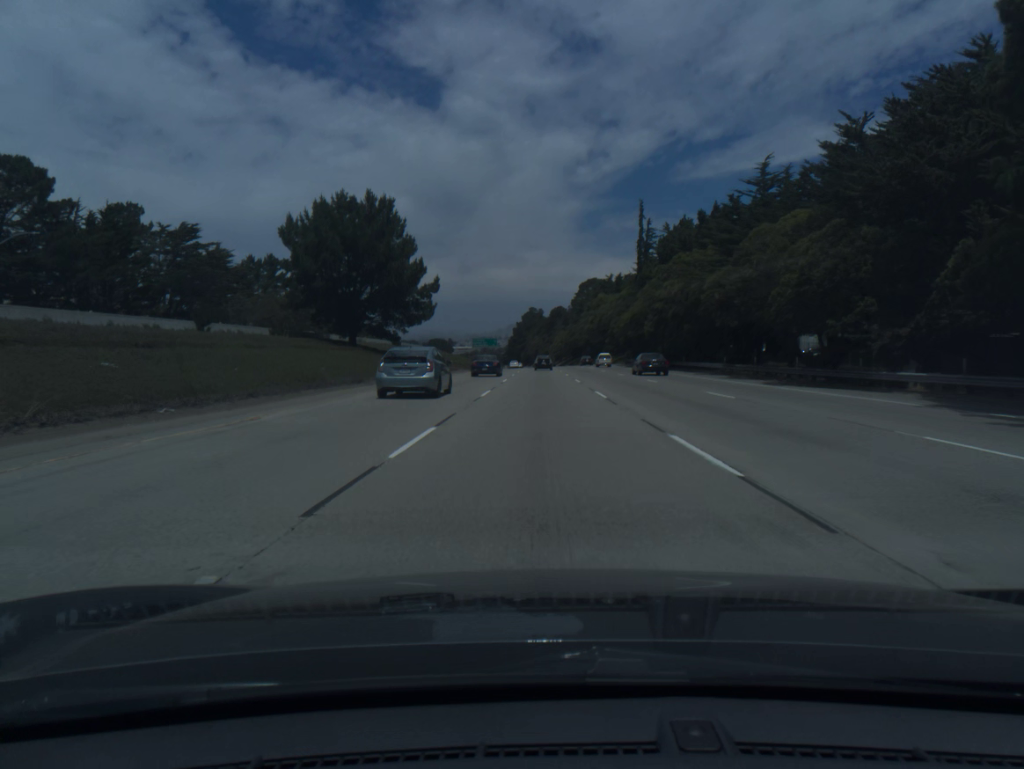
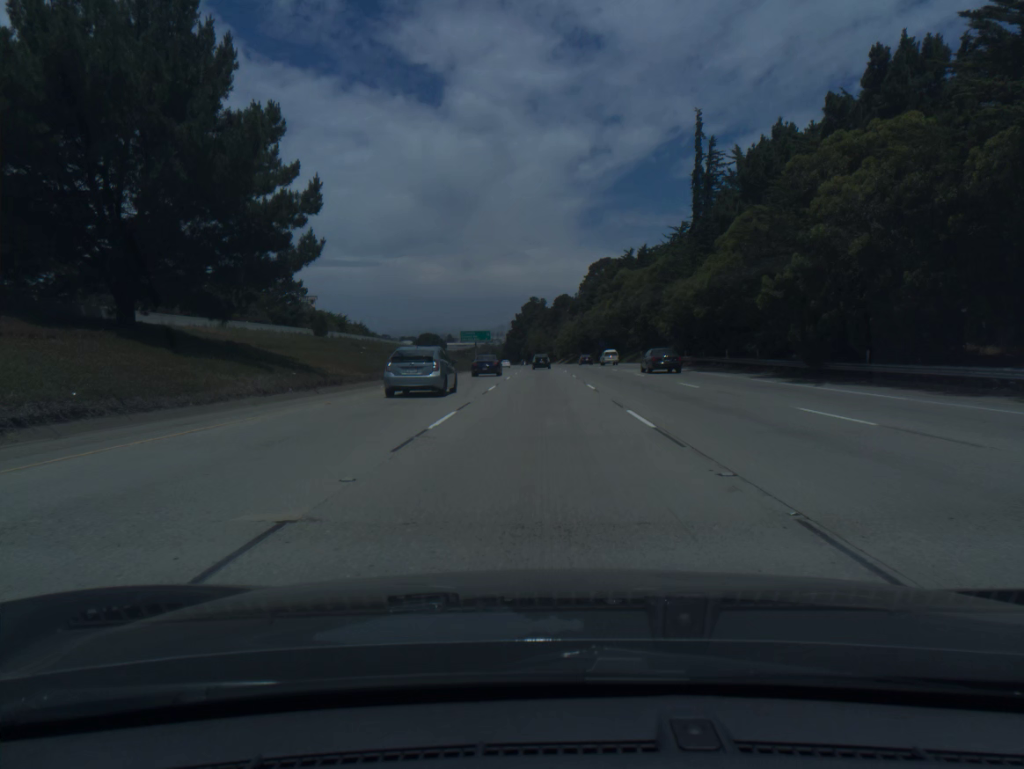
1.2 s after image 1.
(0.0, +38.7) m; 0°
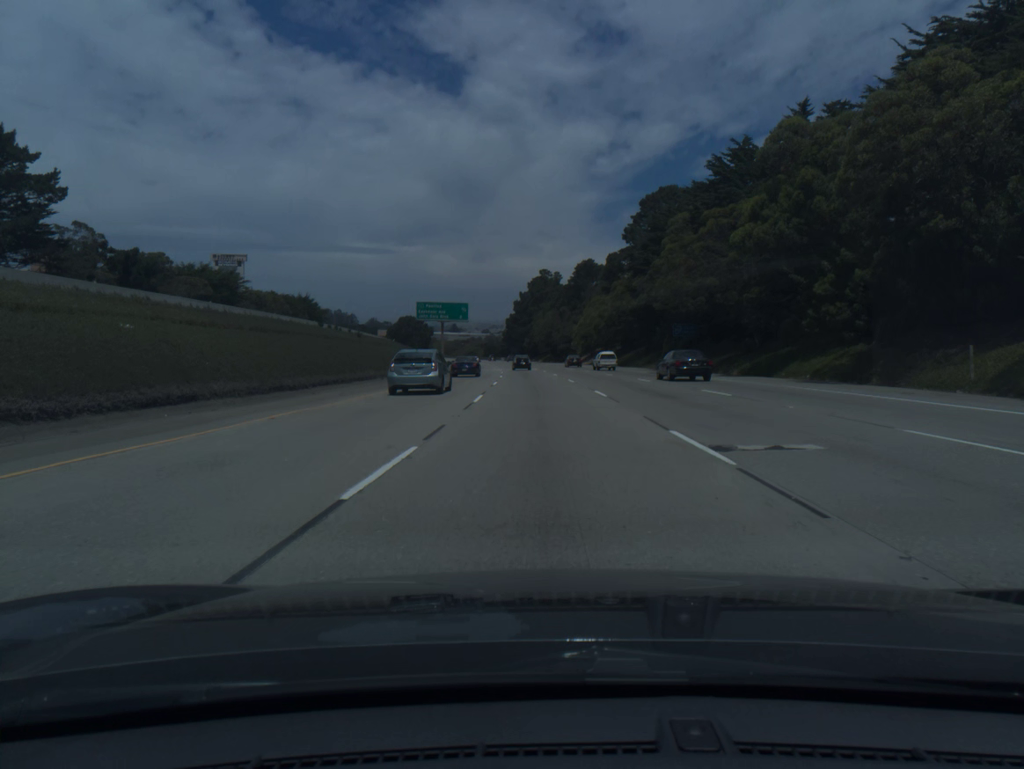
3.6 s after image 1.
(-0.4, +77.4) m; -1°
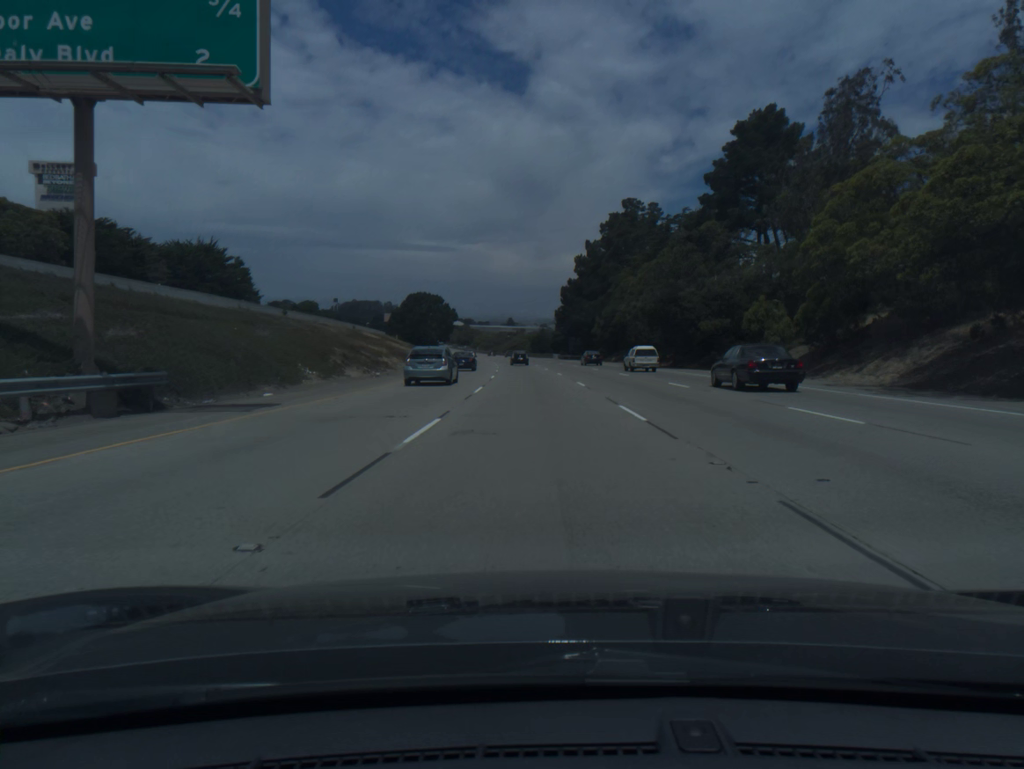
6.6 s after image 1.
(-3.4, +96.8) m; -4°
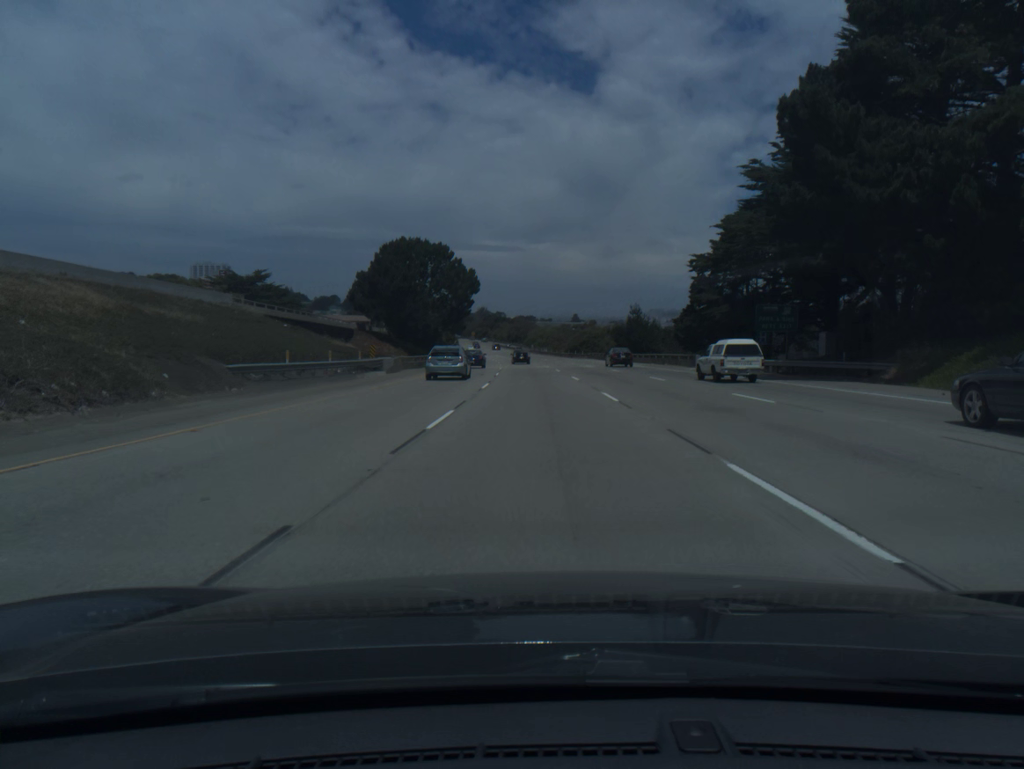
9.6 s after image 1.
(-4.0, +96.8) m; -5°
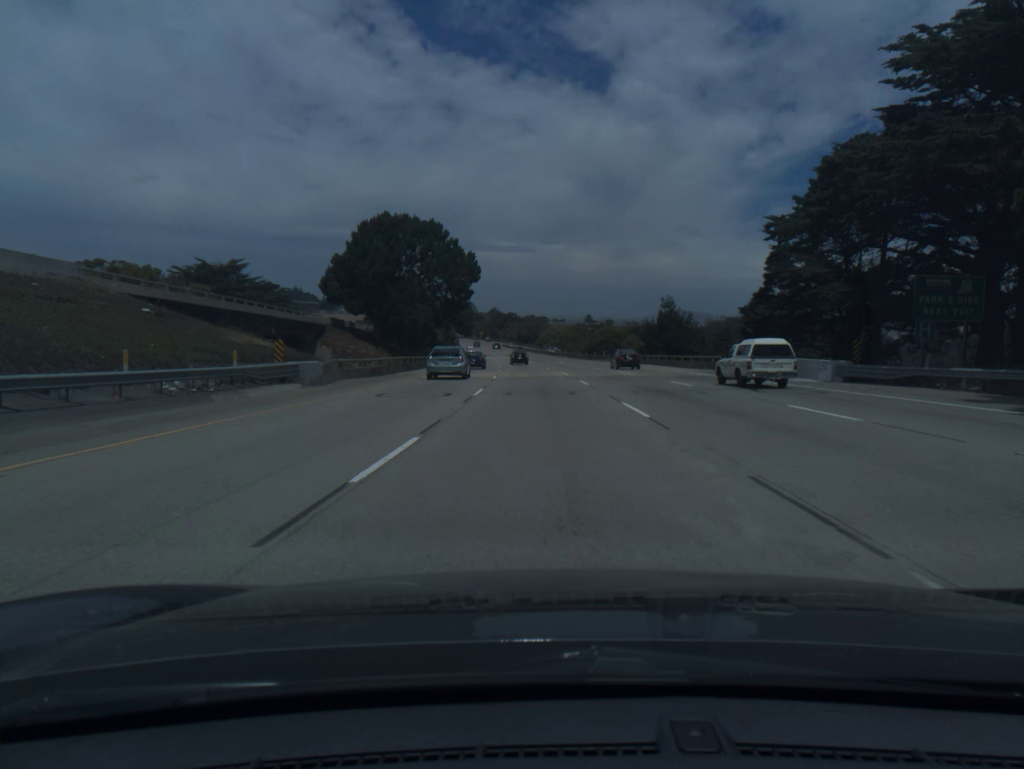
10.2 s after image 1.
(-0.2, +19.4) m; -1°
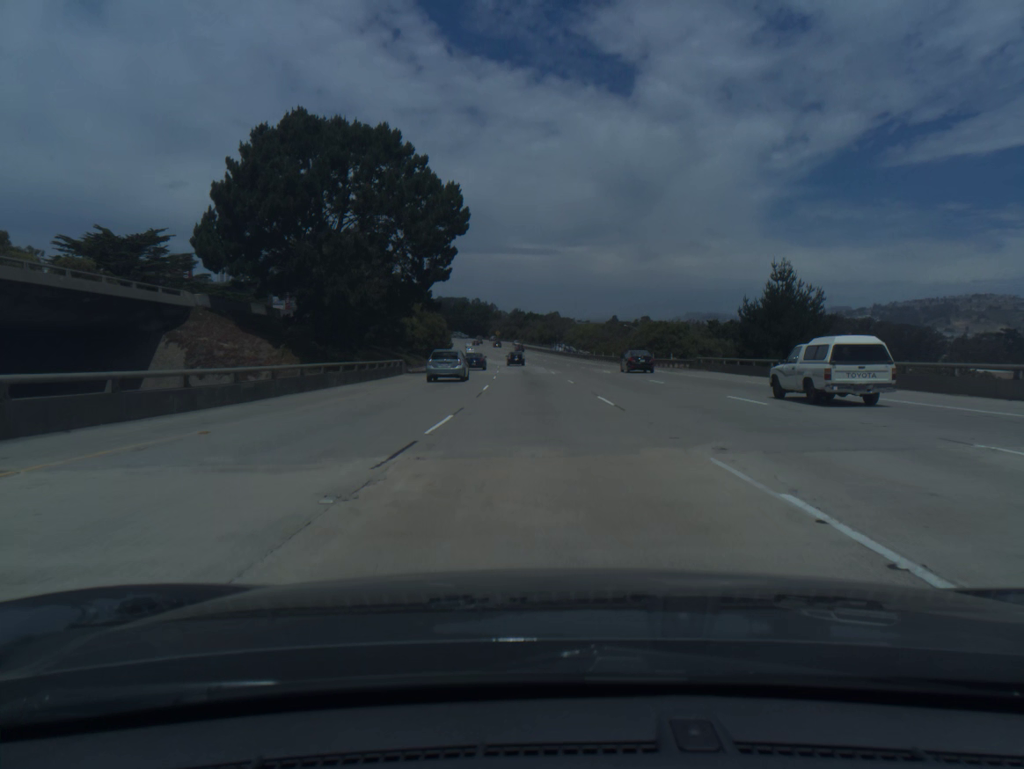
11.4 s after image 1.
(-0.5, +38.7) m; -2°
